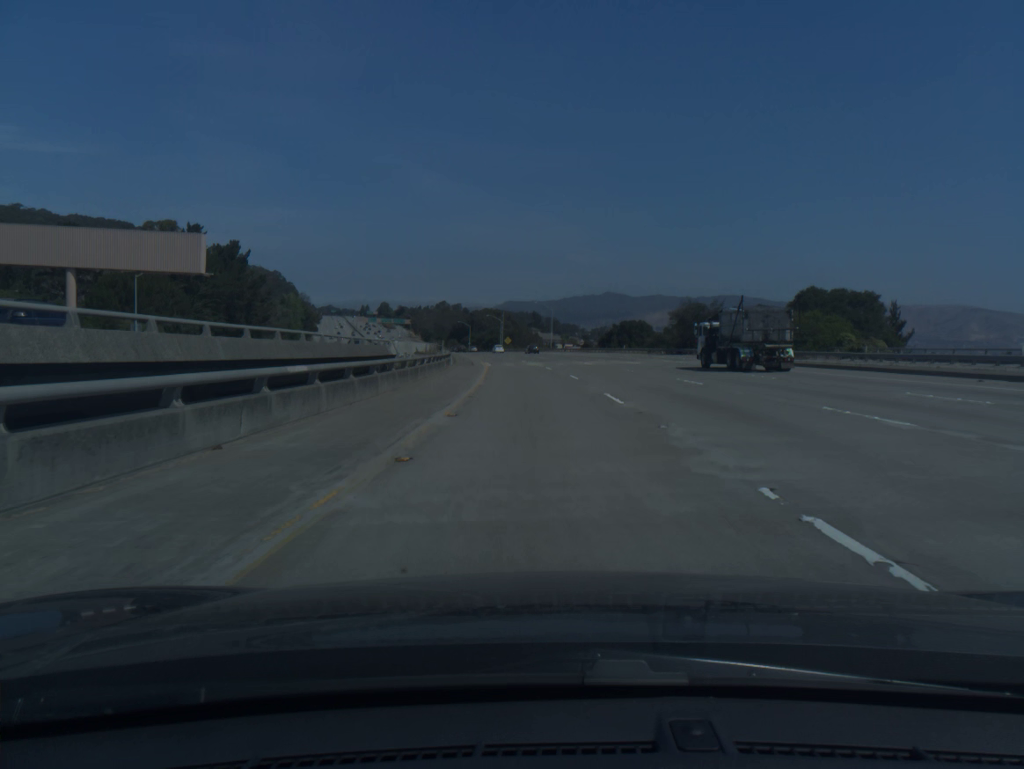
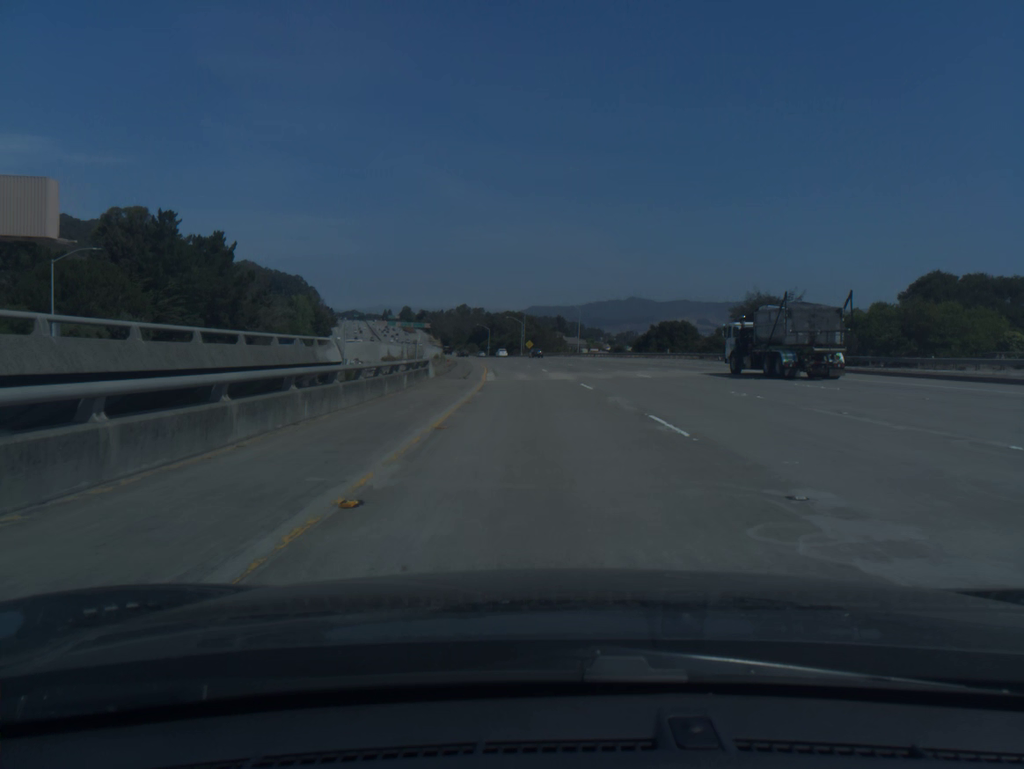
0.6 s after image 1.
(-0.4, +20.0) m; -2°
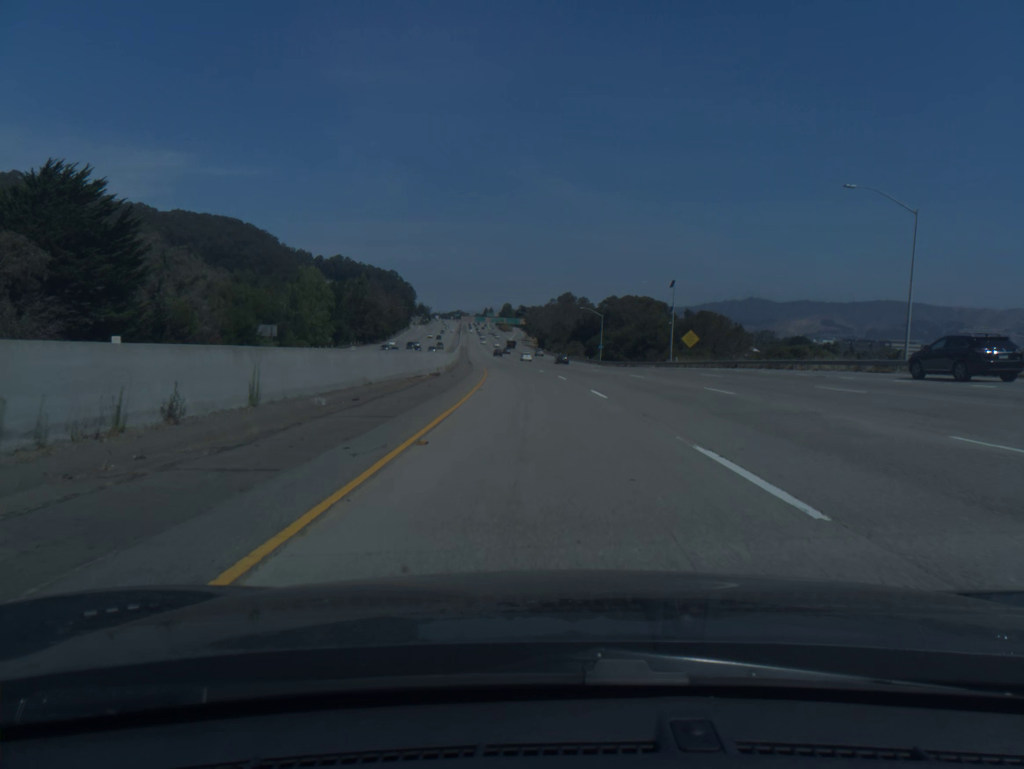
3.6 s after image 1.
(-7.1, +99.7) m; -8°
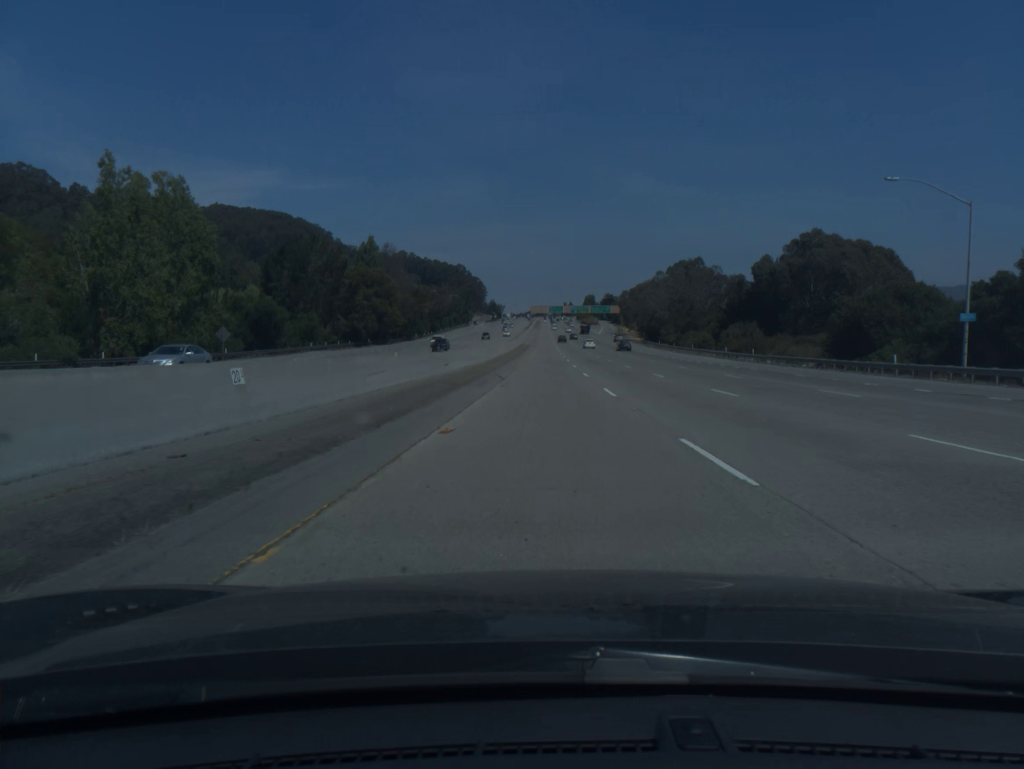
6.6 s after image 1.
(-6.3, +100.1) m; -6°
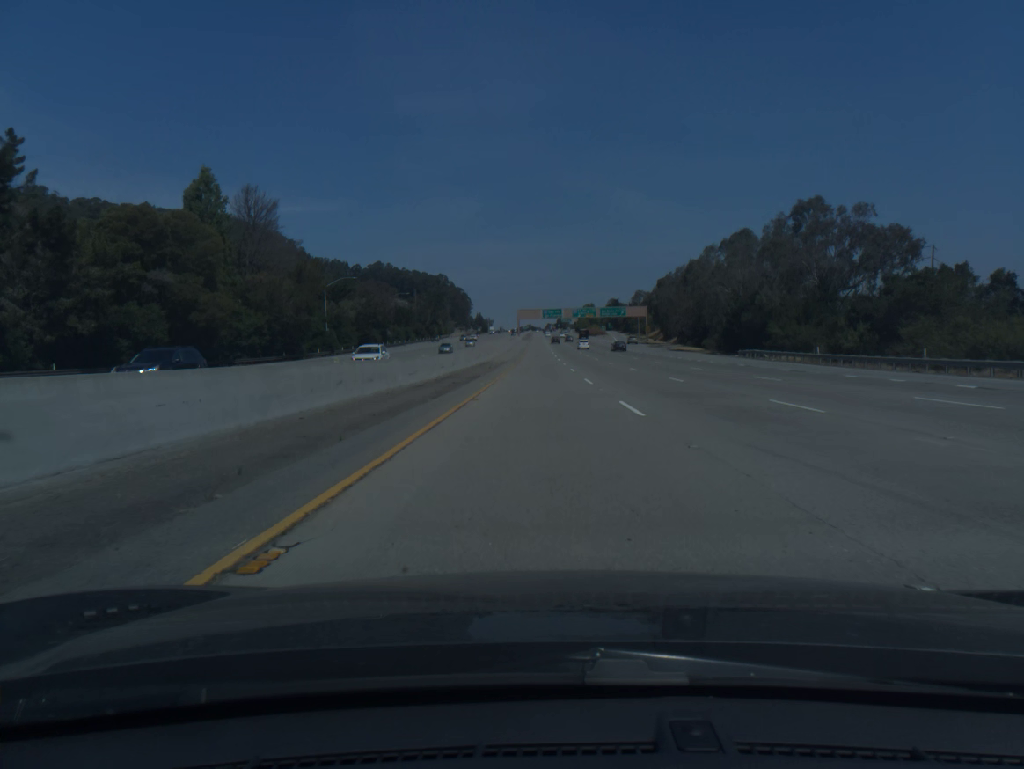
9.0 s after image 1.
(+0.5, +80.3) m; 0°
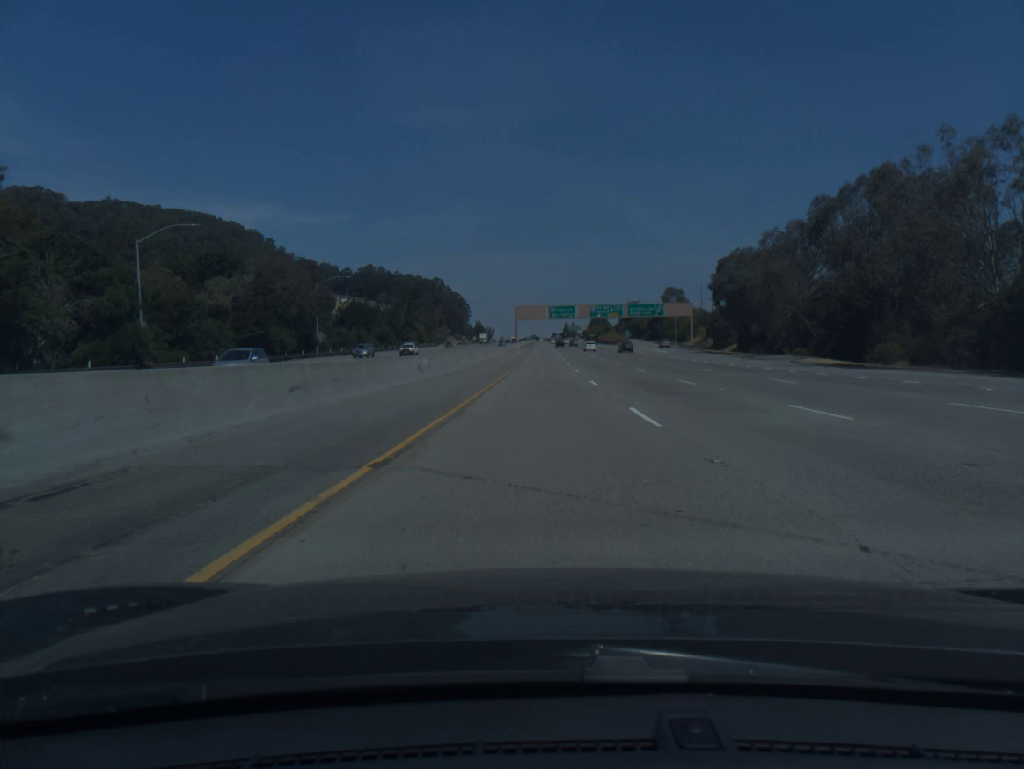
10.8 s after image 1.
(-0.2, +59.8) m; 0°
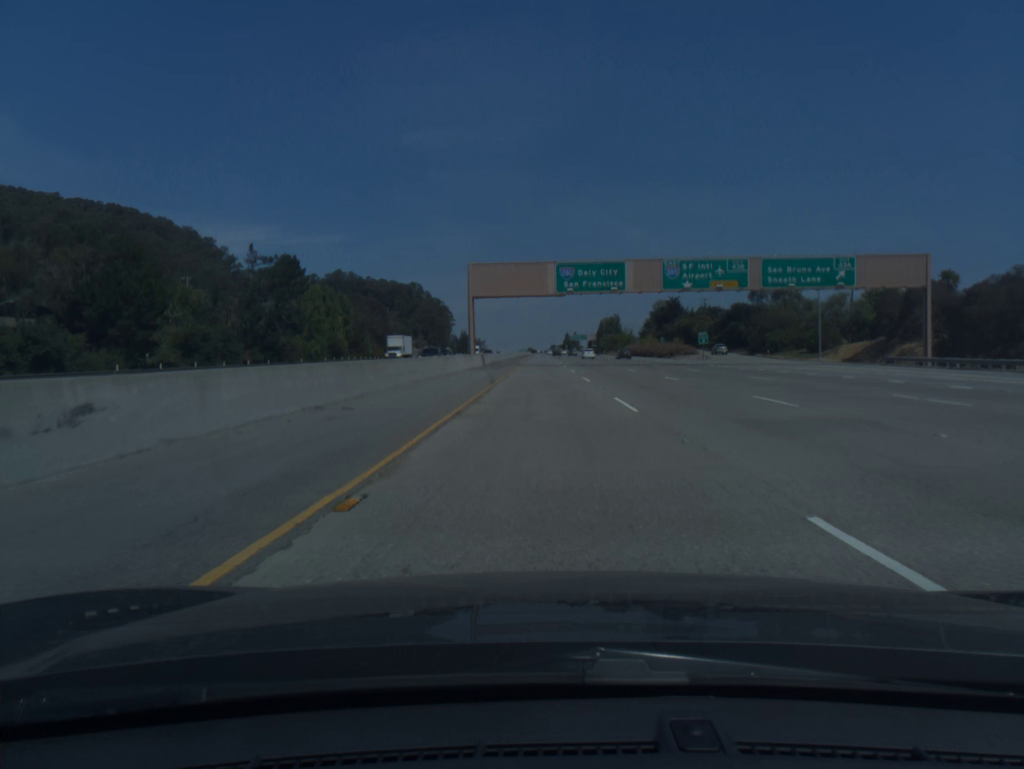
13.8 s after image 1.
(+0.2, +99.0) m; 0°
